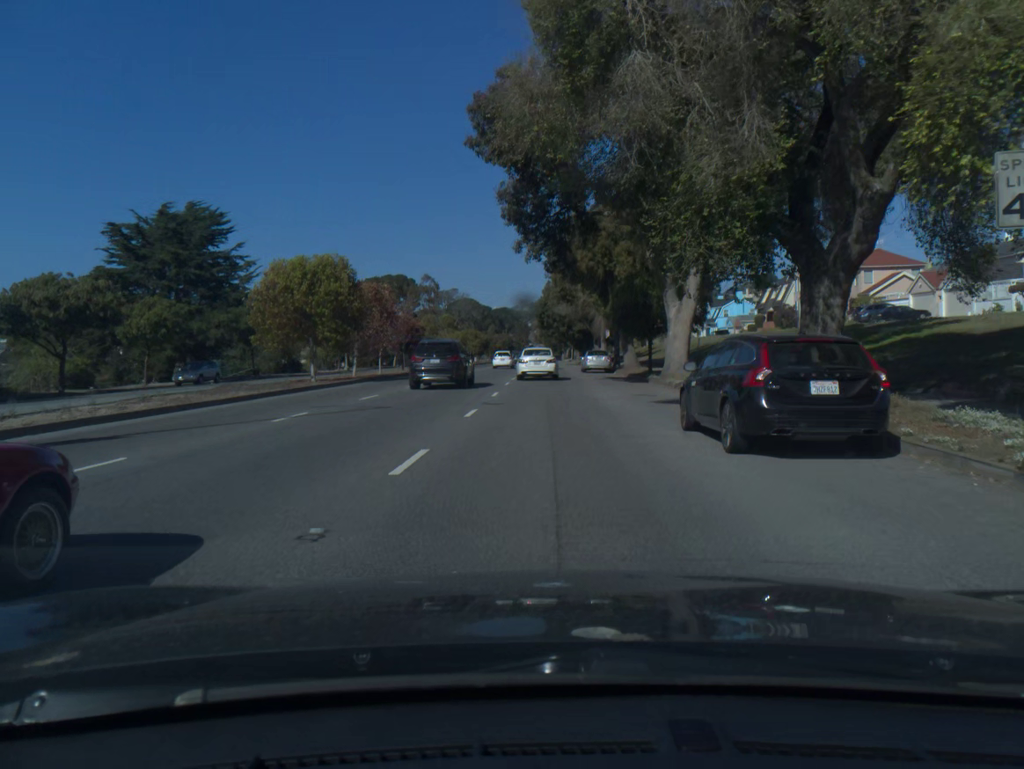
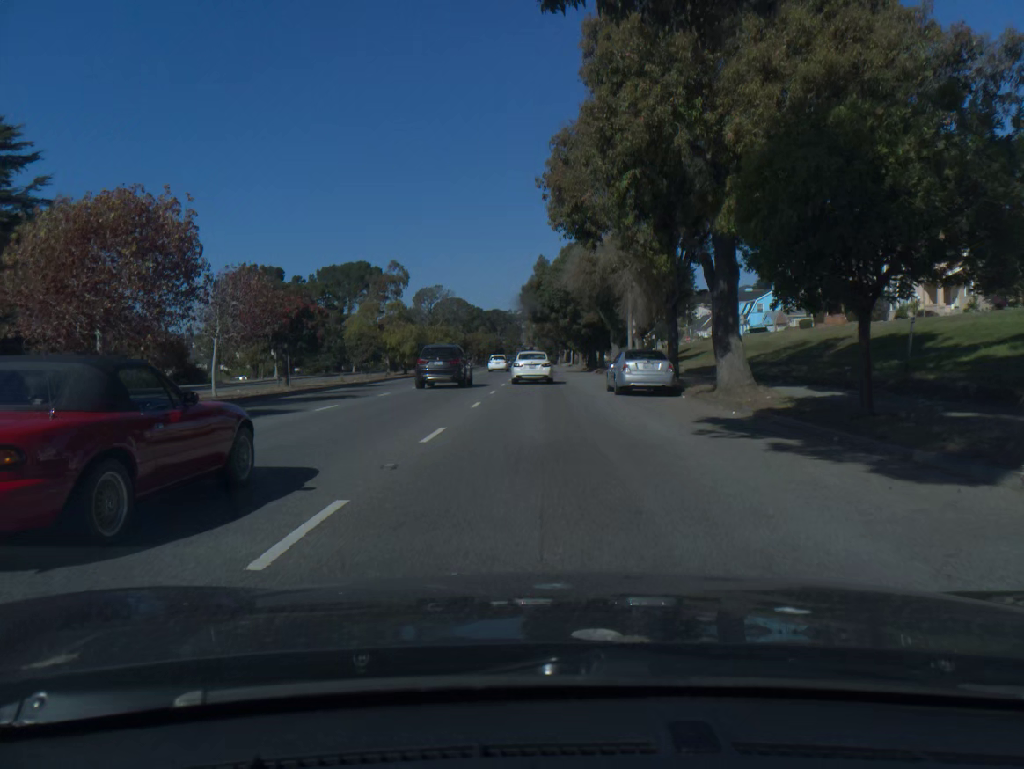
(+0.1, +25.9) m; 0°
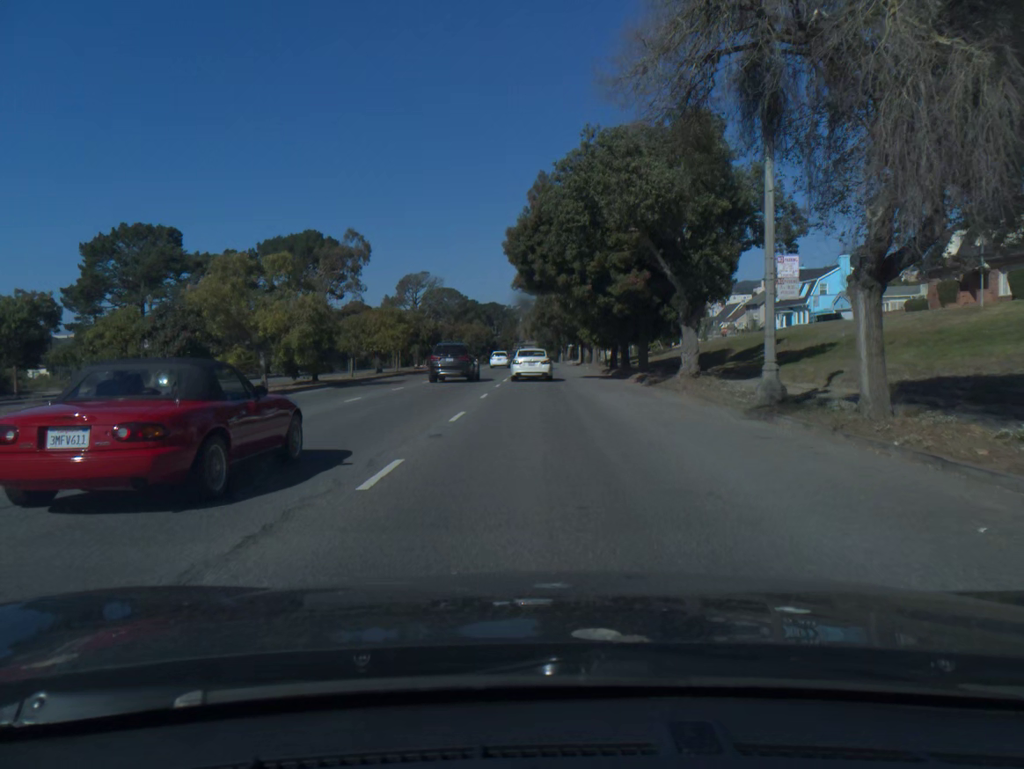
(0.0, +26.0) m; 0°
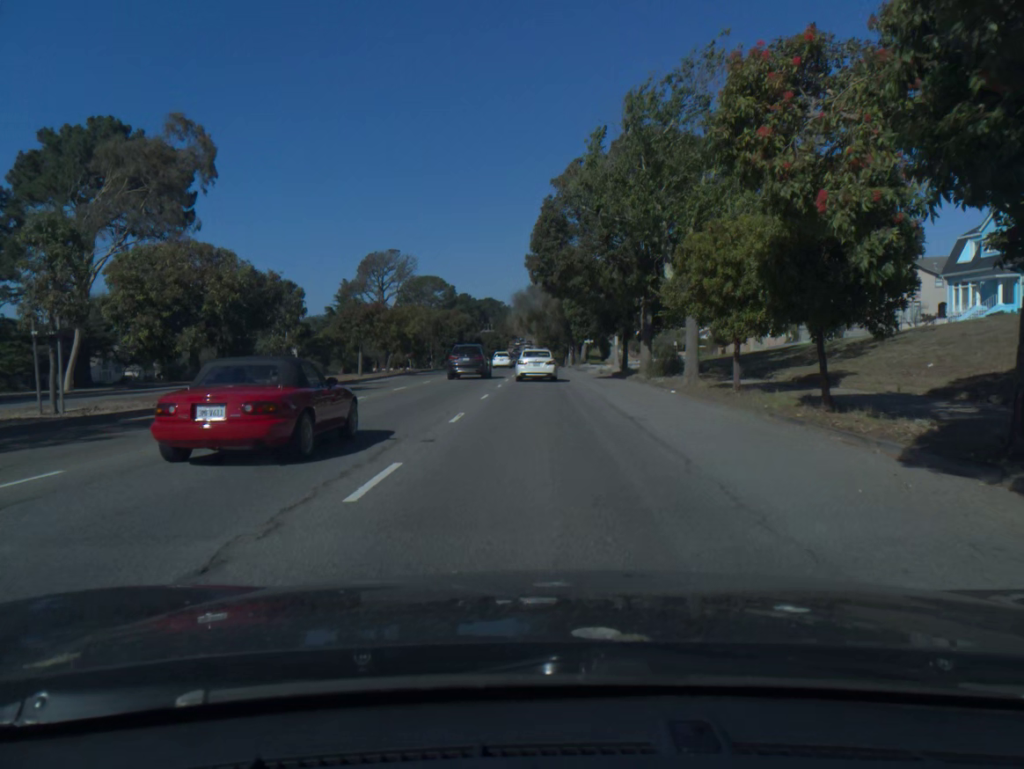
(-0.2, +43.9) m; 0°
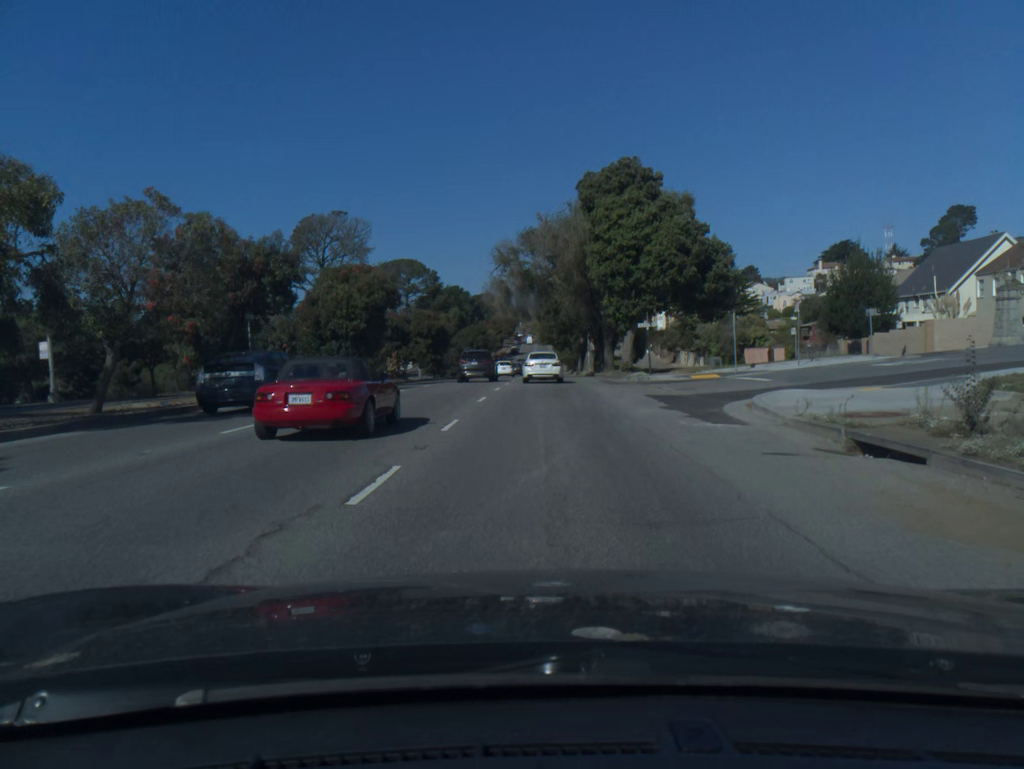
(0.0, +44.7) m; 0°
